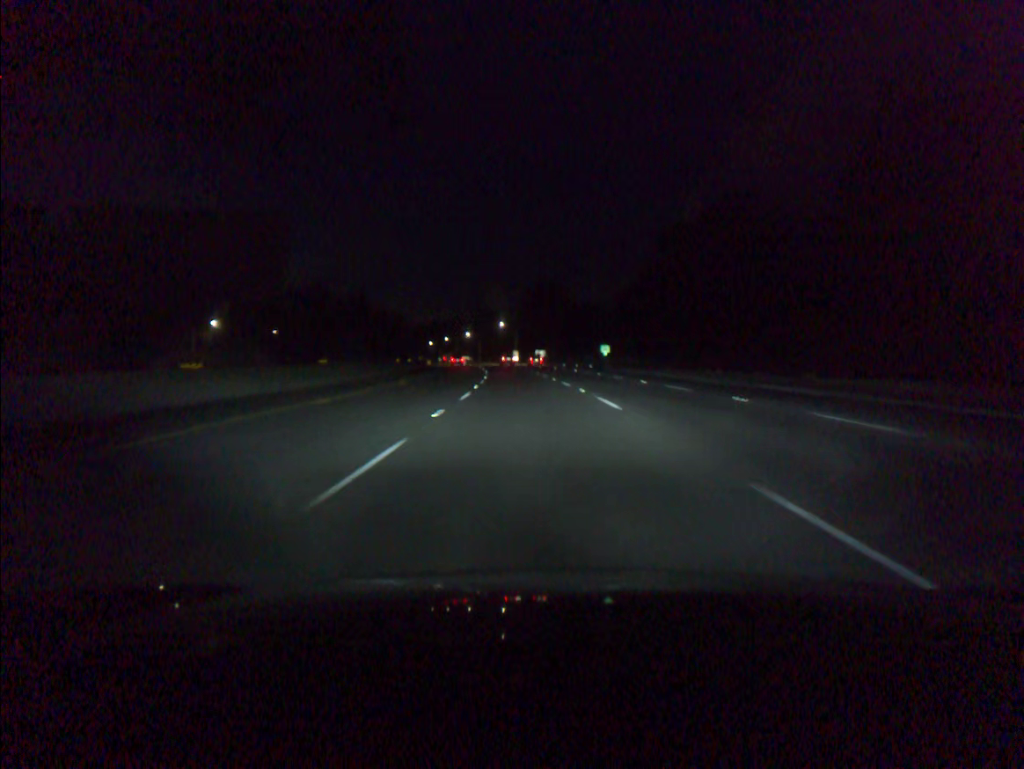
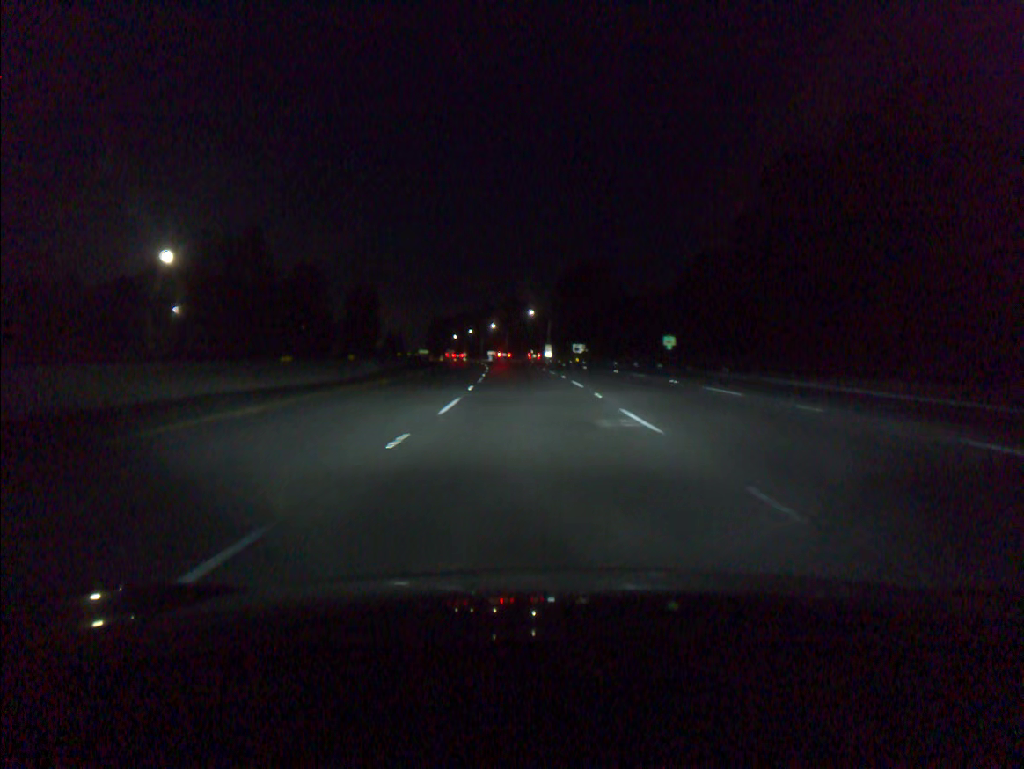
(-0.7, +34.6) m; -2°
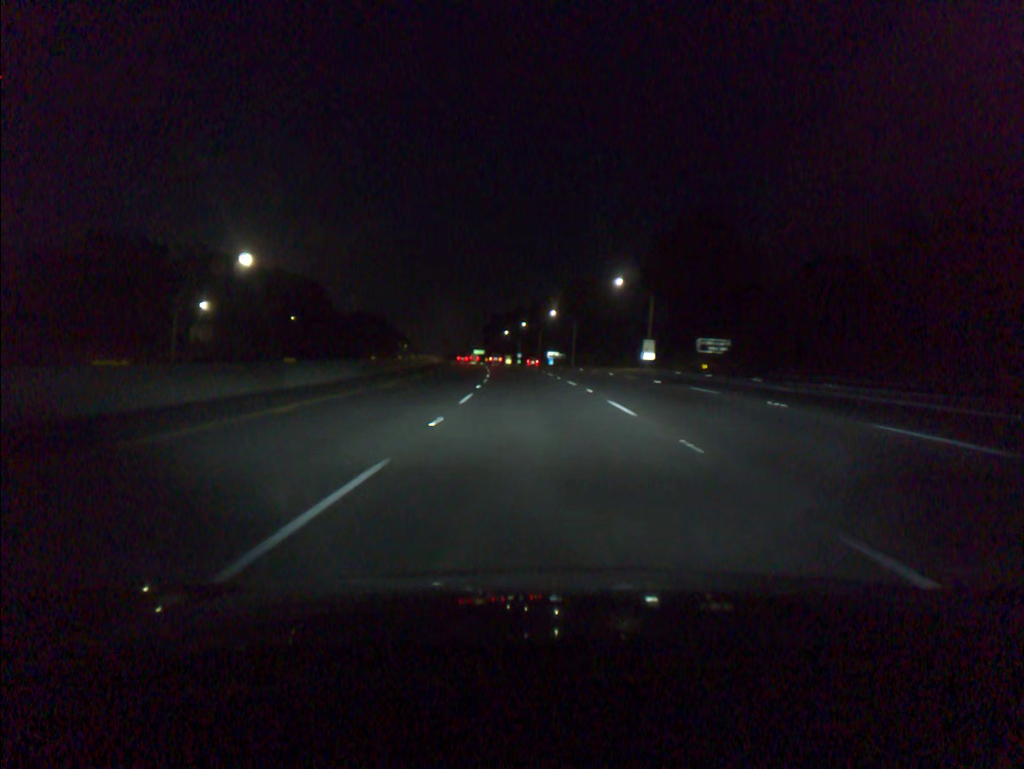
(-3.1, +69.2) m; -5°
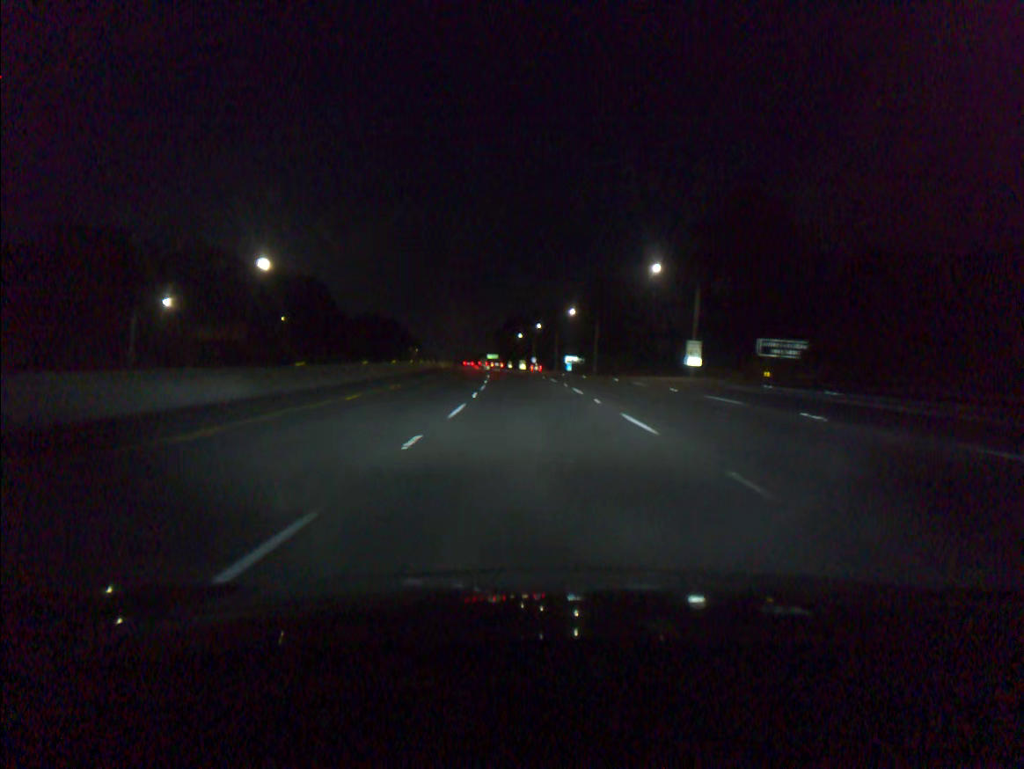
(-0.2, +17.3) m; -1°
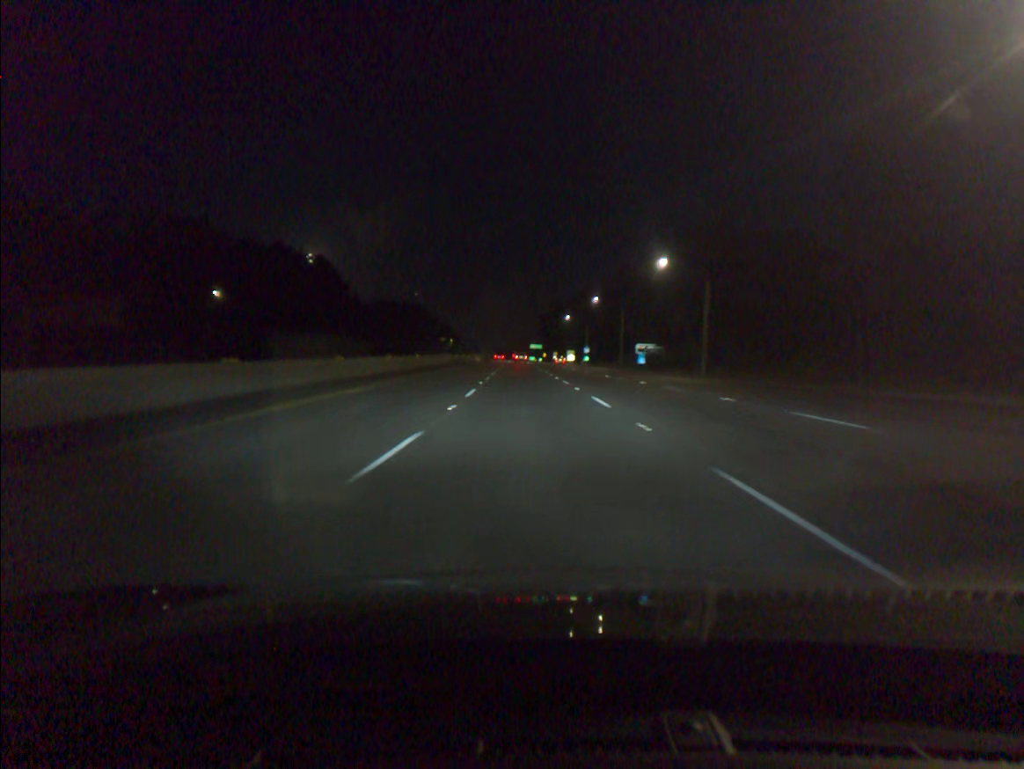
(-1.5, +52.1) m; -3°
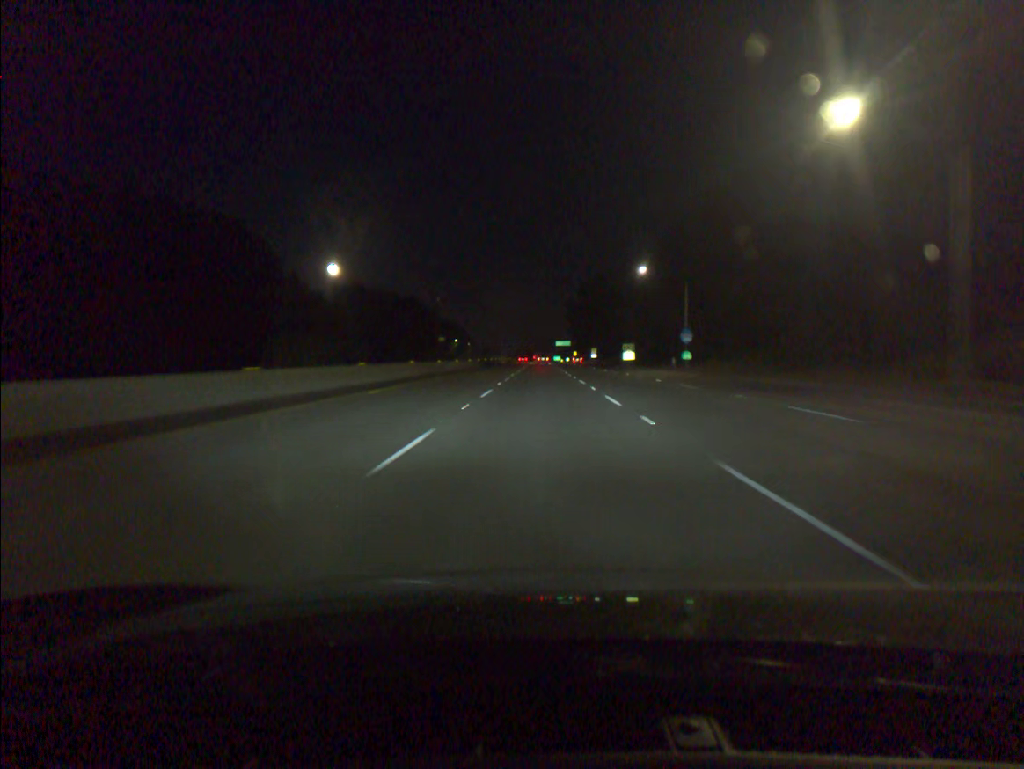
(-2.3, +86.9) m; -2°
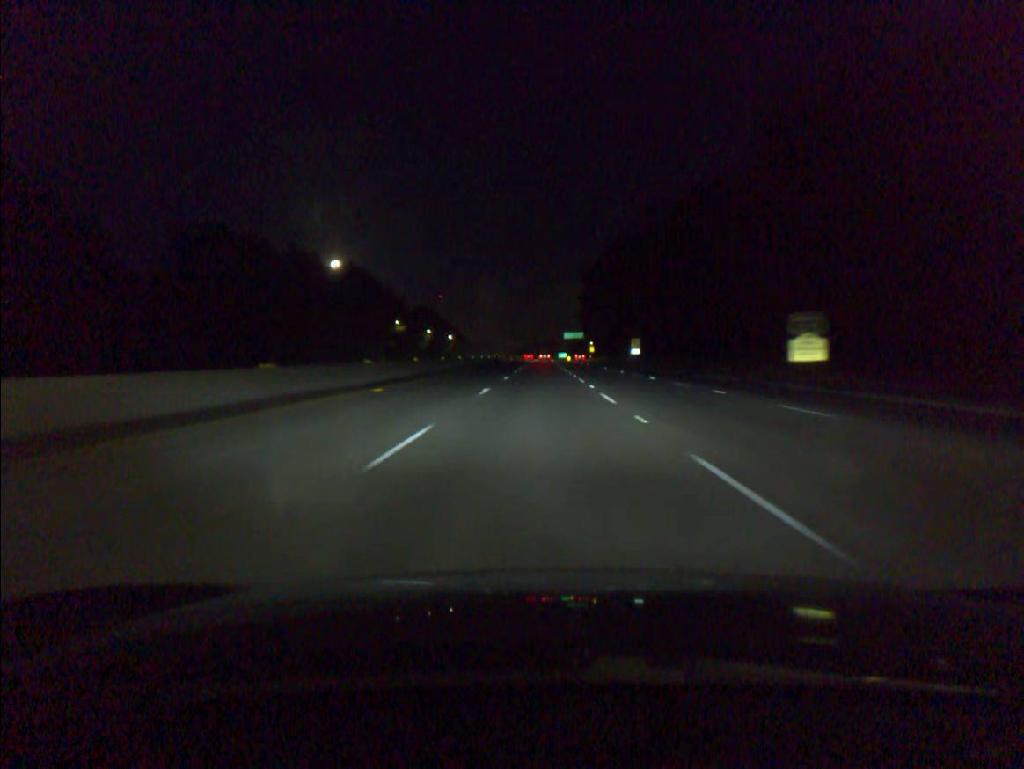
(+0.2, +86.9) m; 0°
